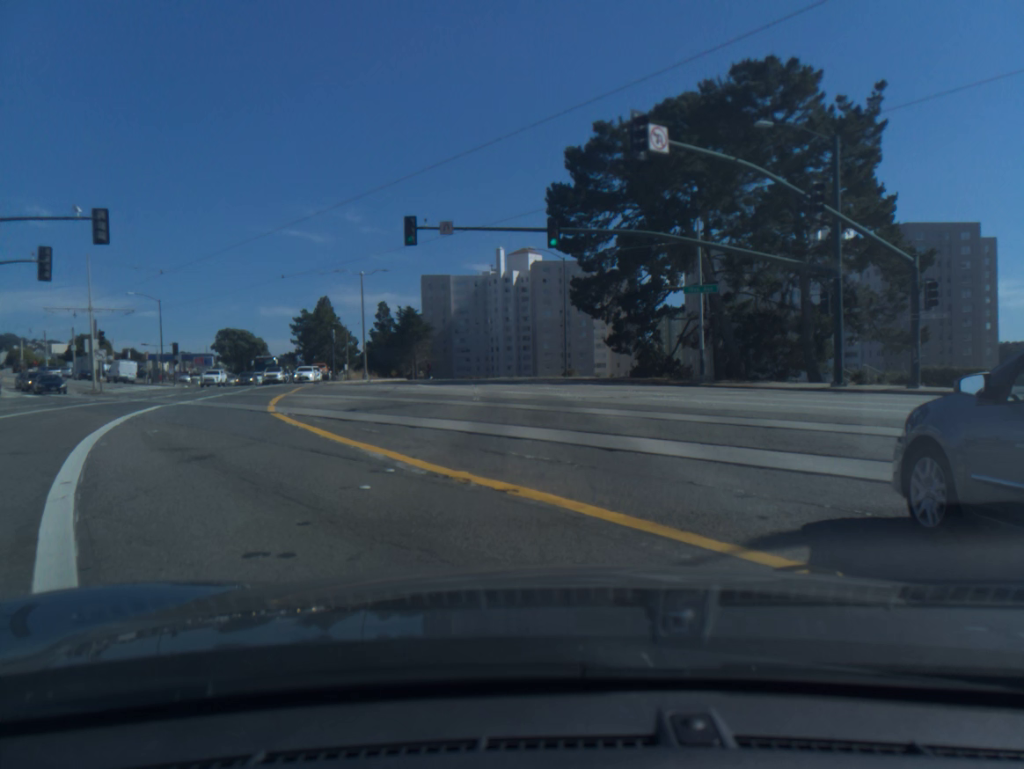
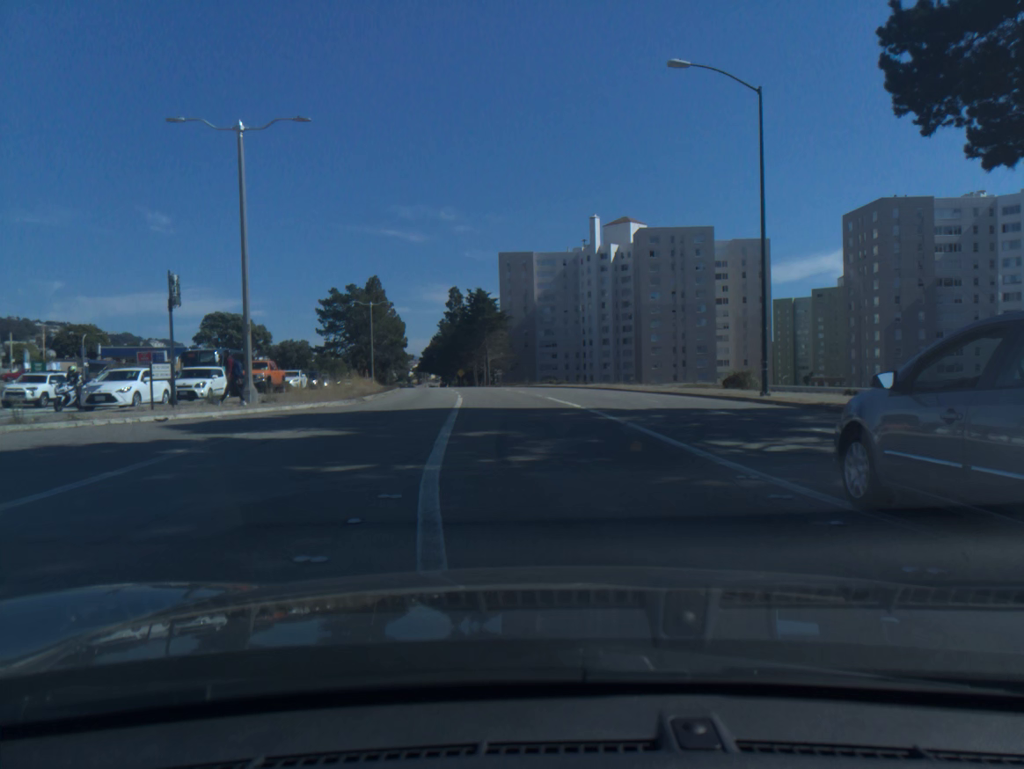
(-2.2, +41.6) m; -7°
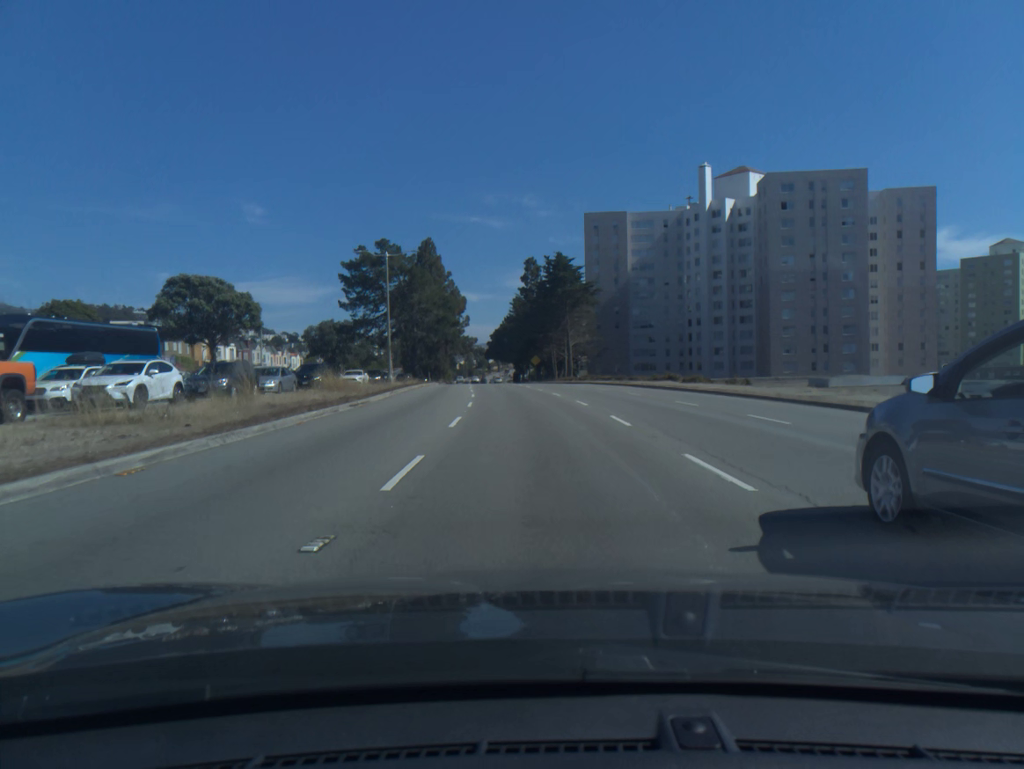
(-1.8, +31.9) m; -6°
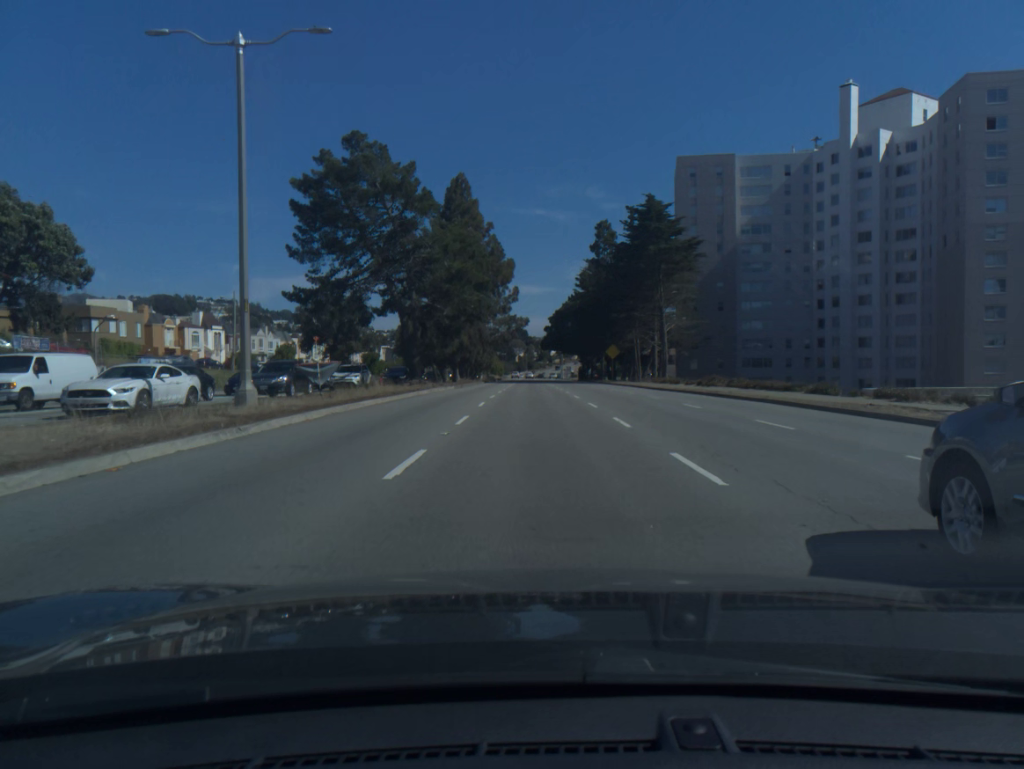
(-1.7, +36.4) m; -4°
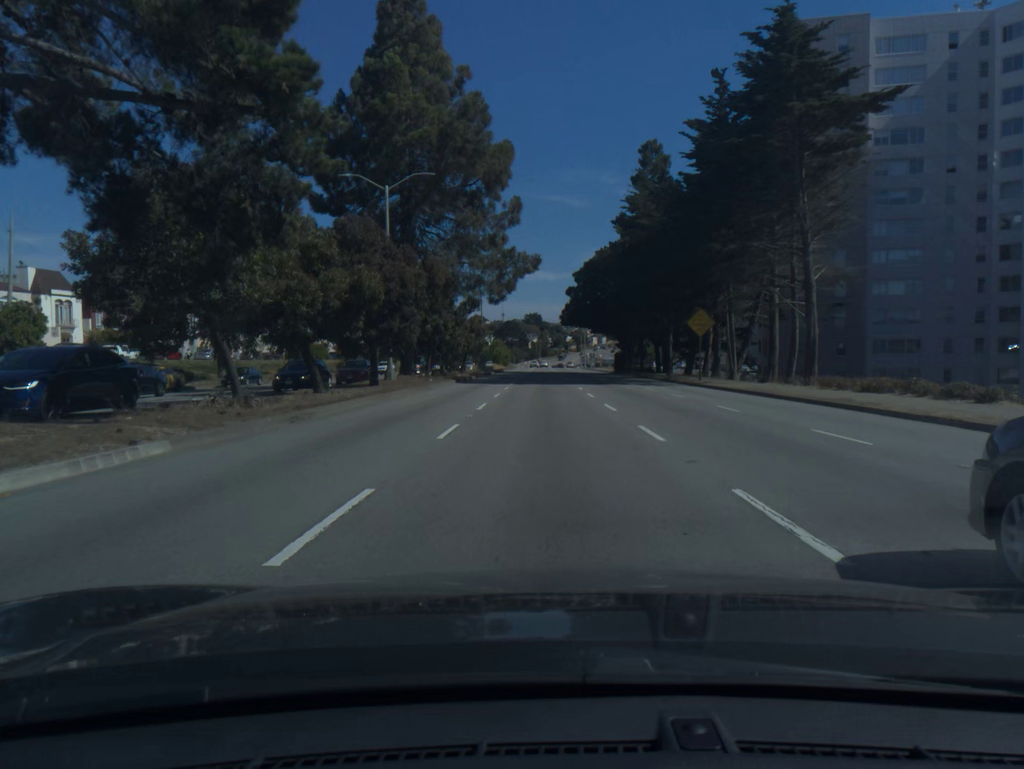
(-0.5, +40.4) m; -1°
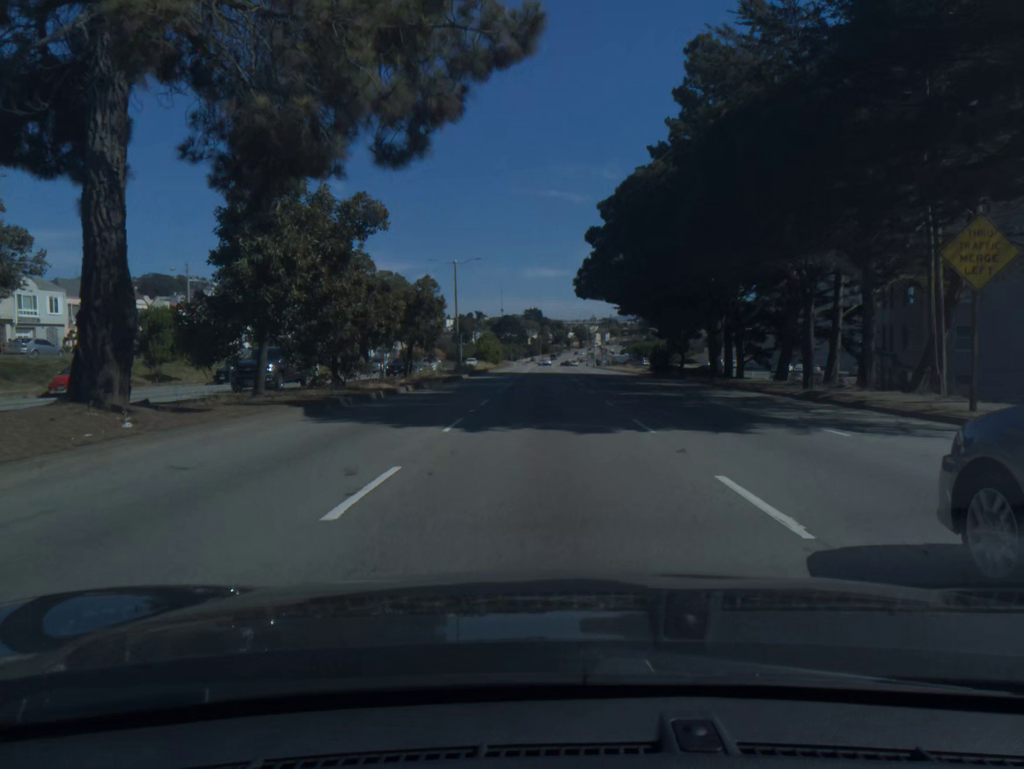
(-0.1, +28.8) m; 0°
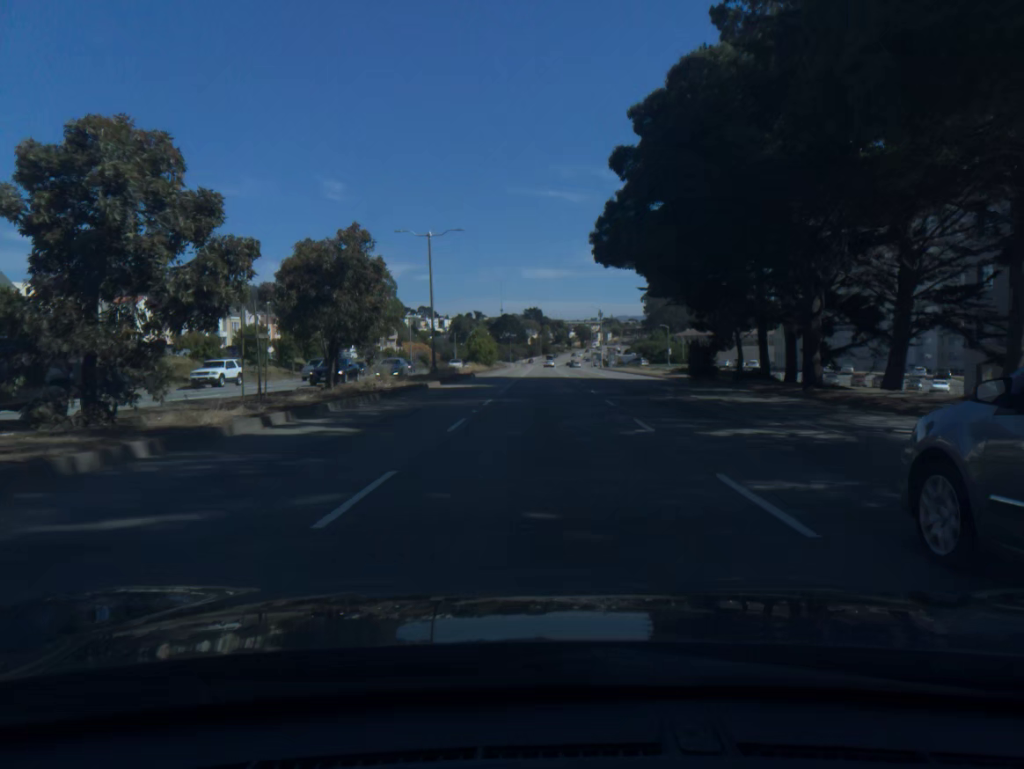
(0.0, +14.6) m; 0°
